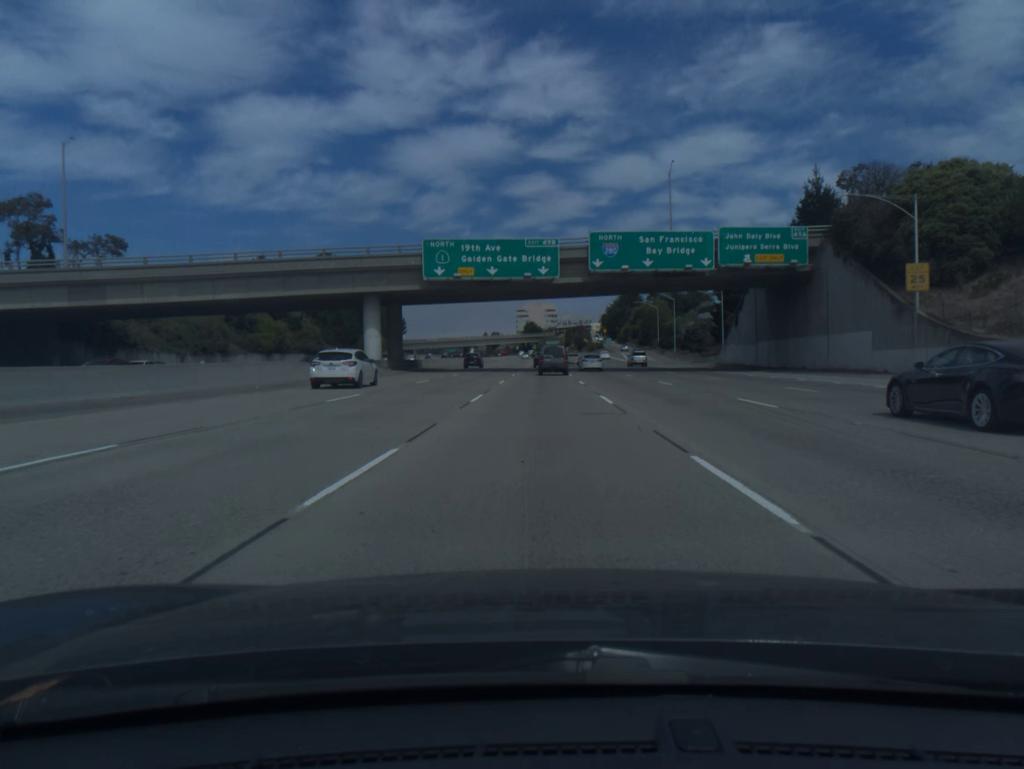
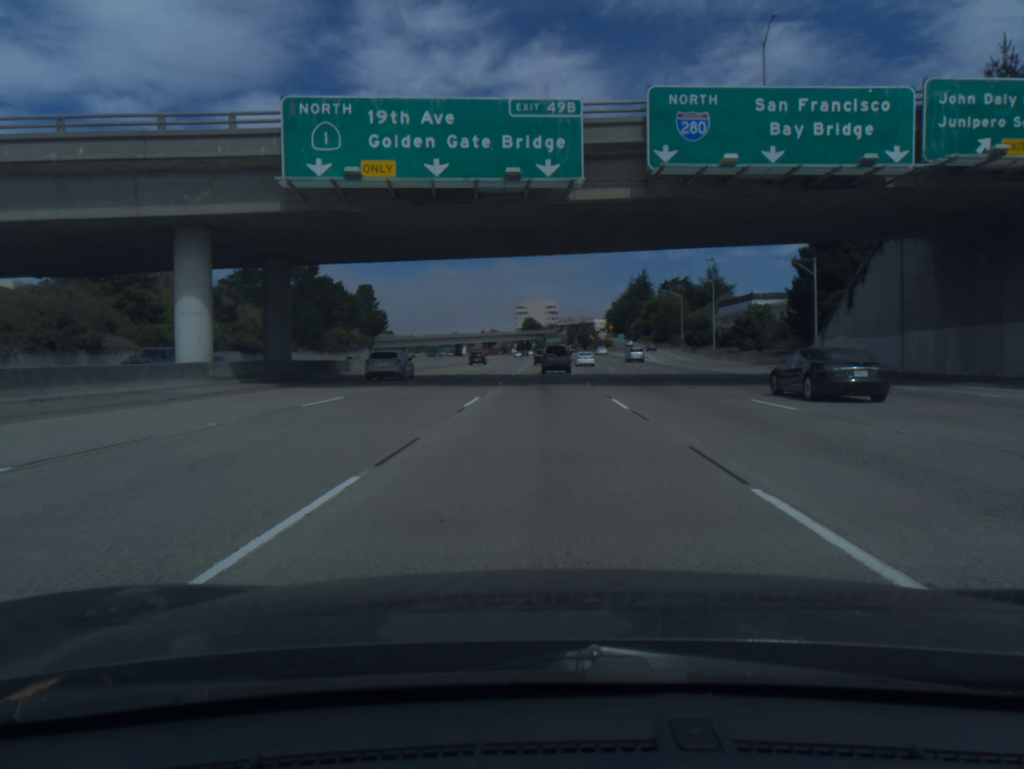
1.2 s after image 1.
(-0.1, +30.9) m; 0°
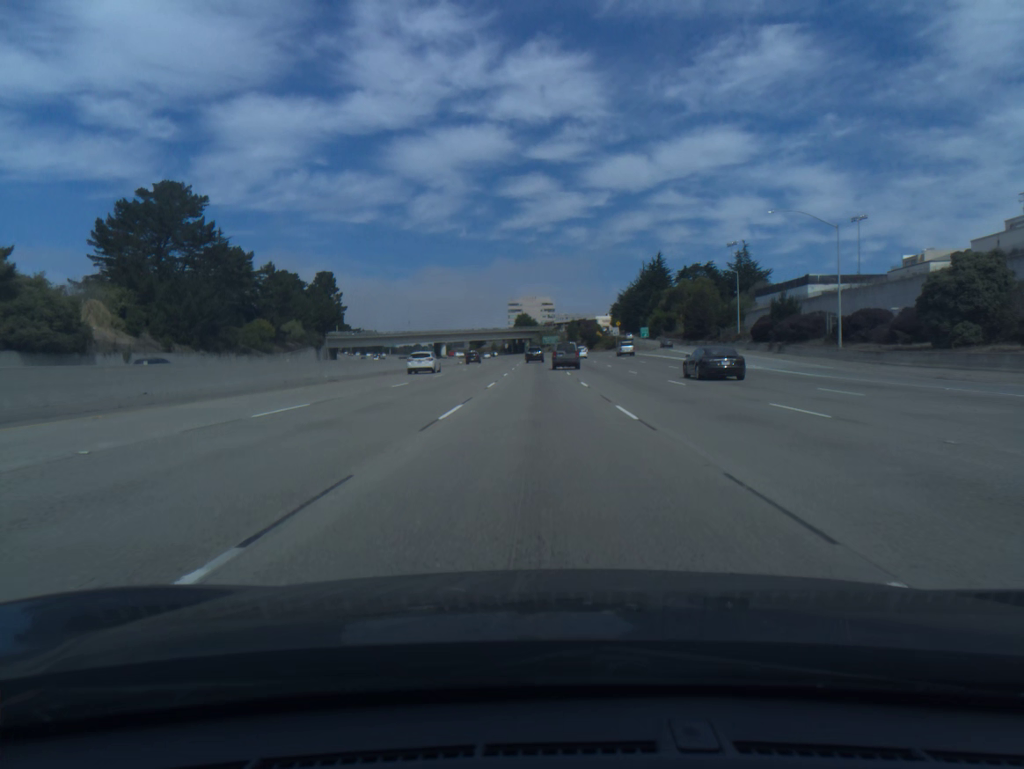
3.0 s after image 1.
(+0.2, +45.8) m; 0°
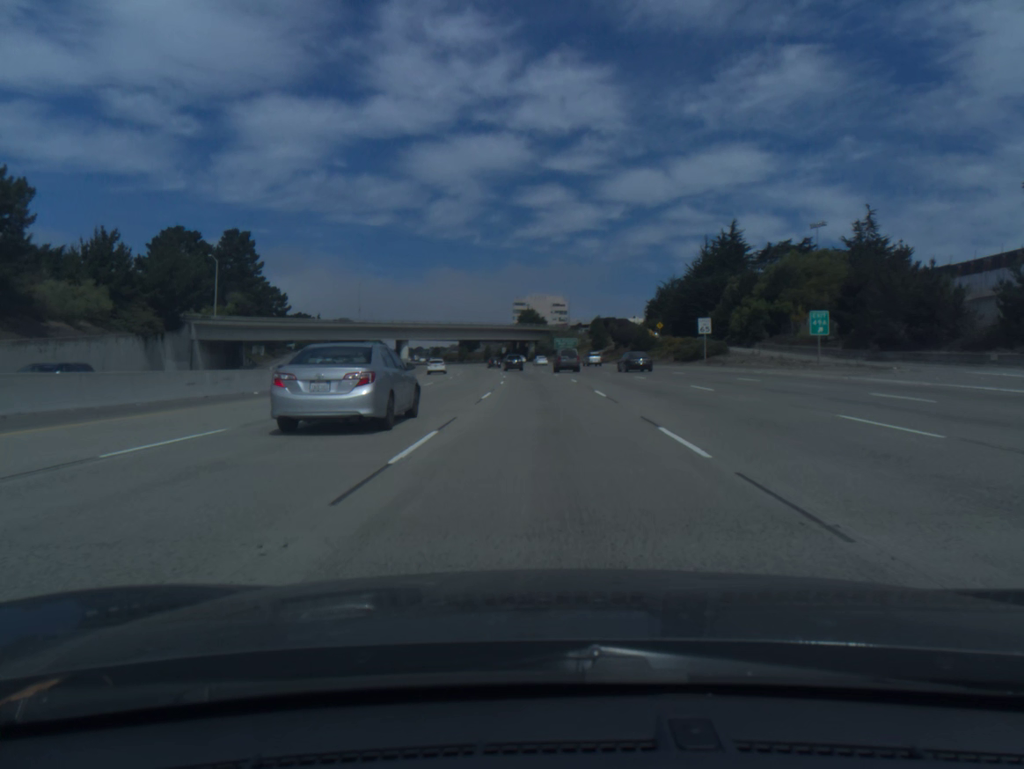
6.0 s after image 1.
(-0.5, +76.9) m; -1°
